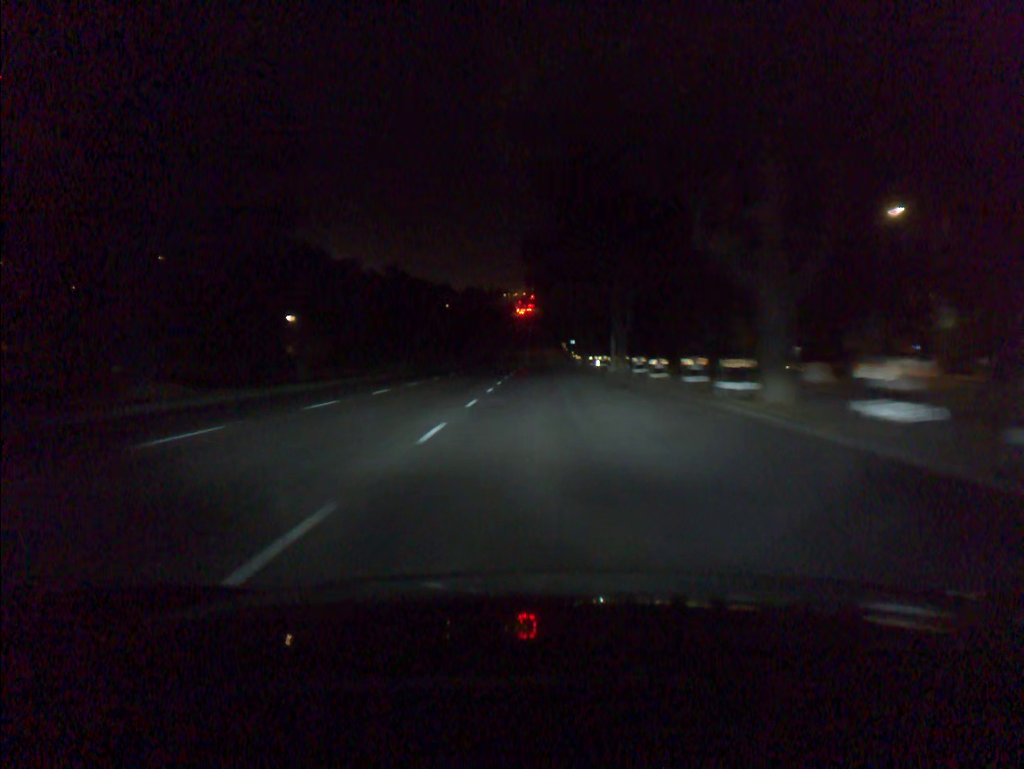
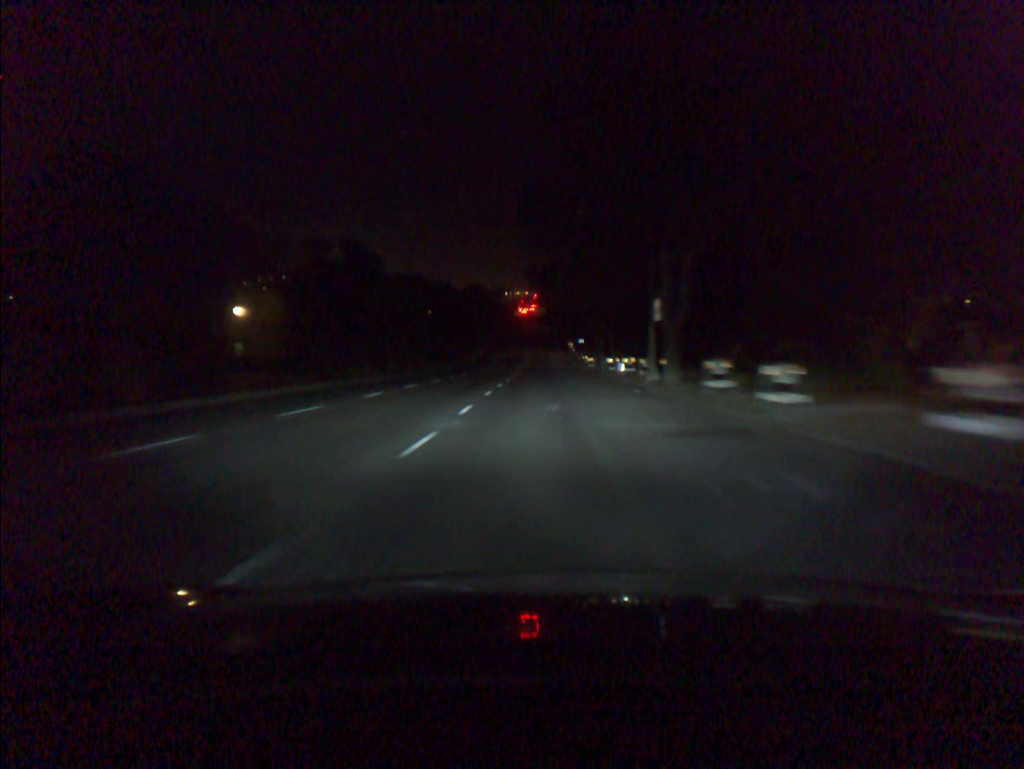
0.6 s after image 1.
(0.0, +16.0) m; 0°
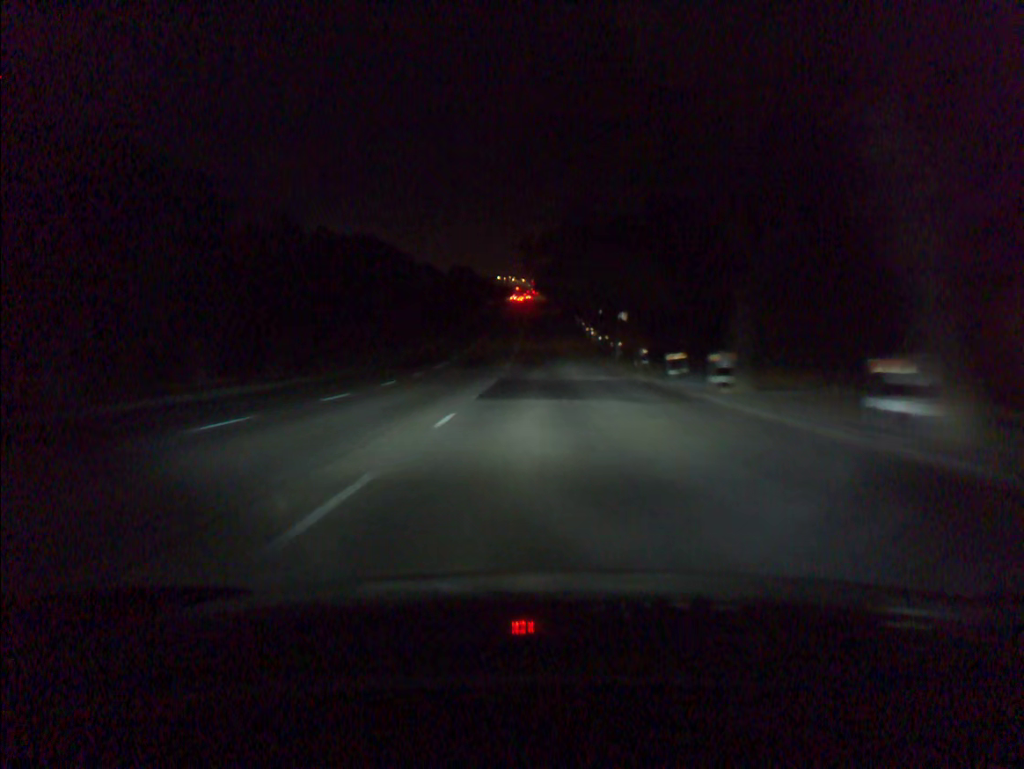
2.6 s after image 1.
(0.0, +48.3) m; 0°
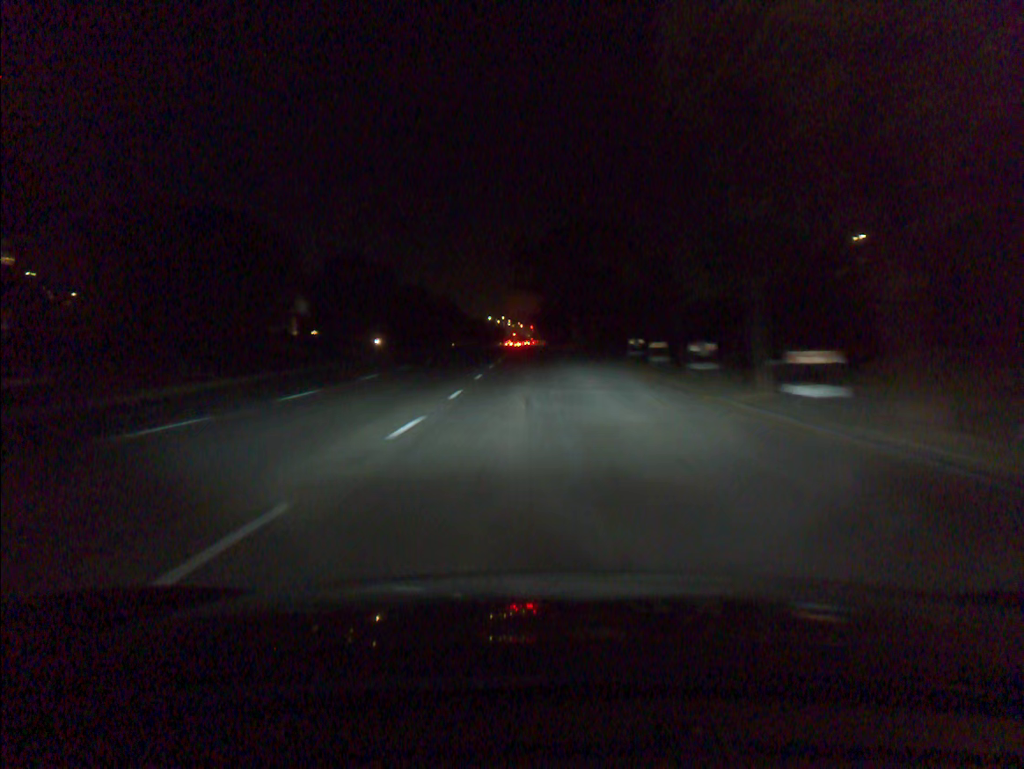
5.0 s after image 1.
(+0.1, +59.5) m; 0°
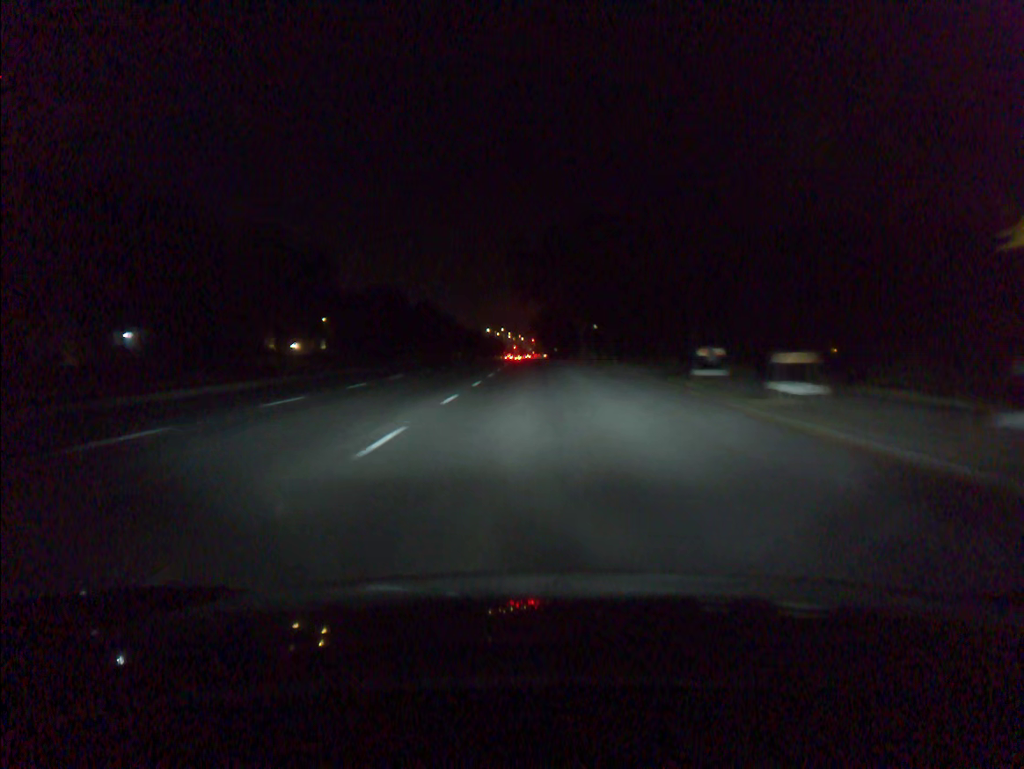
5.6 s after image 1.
(0.0, +15.8) m; 0°
